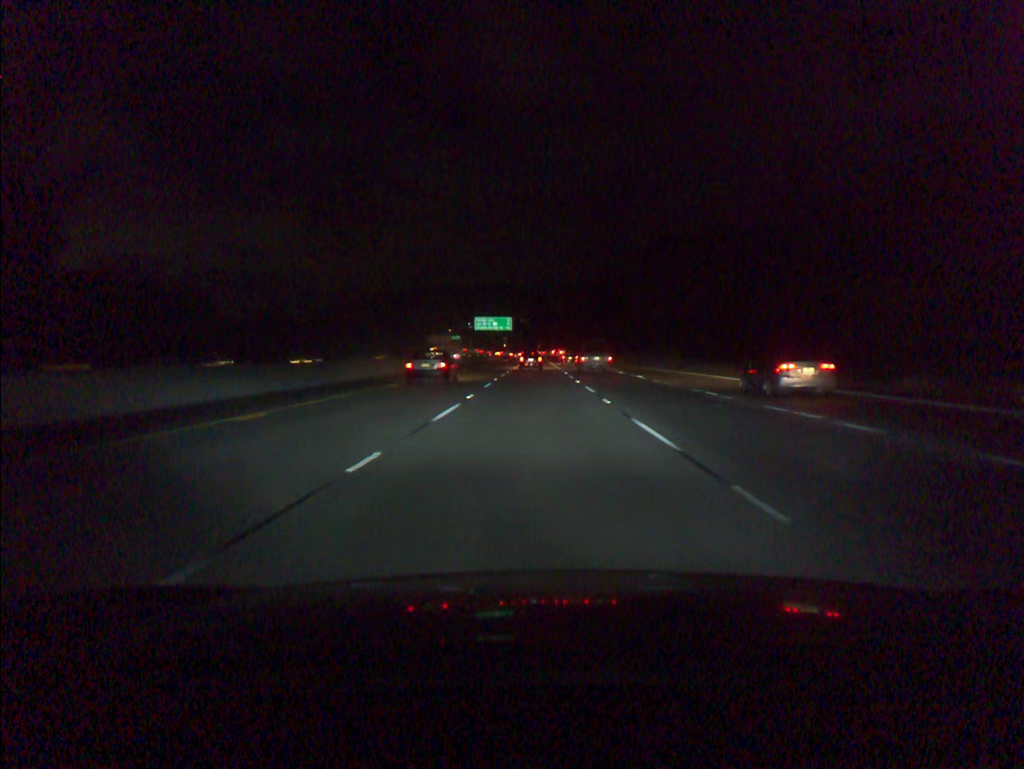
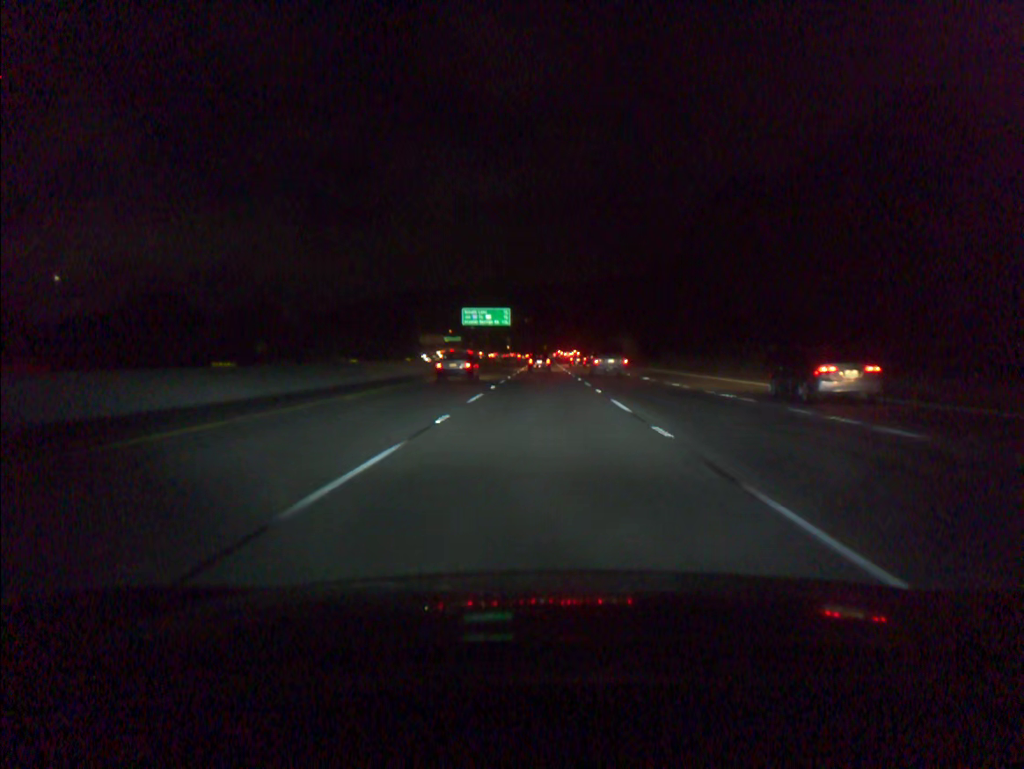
(-0.2, +36.7) m; 0°
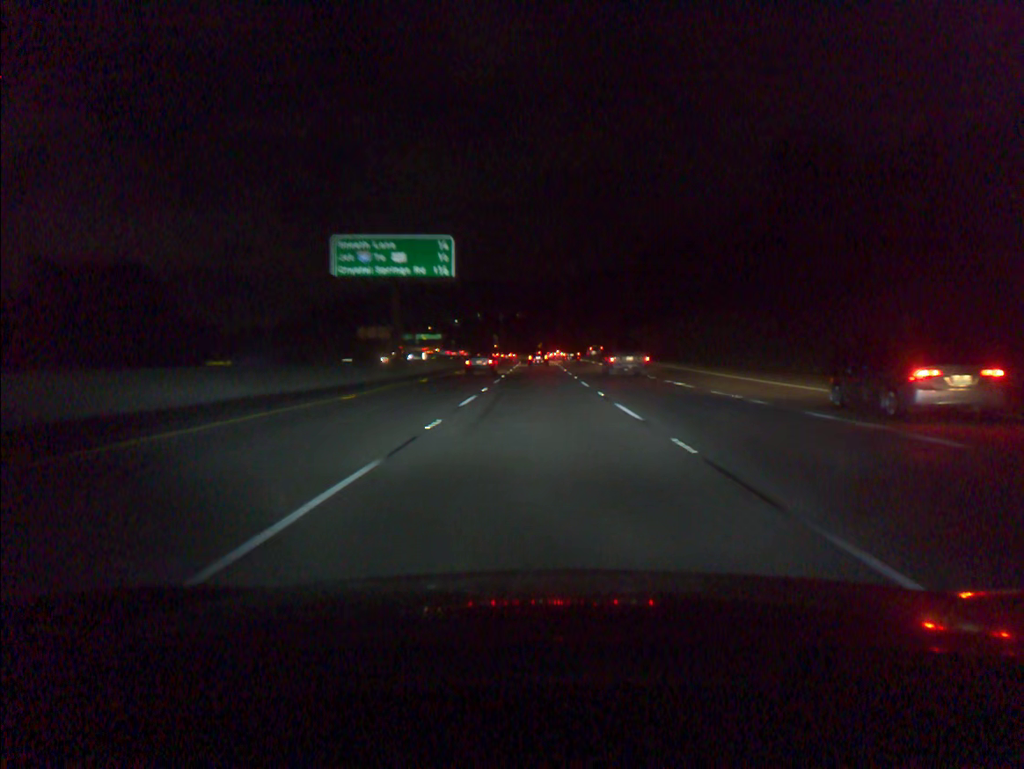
(+0.3, +73.0) m; +1°
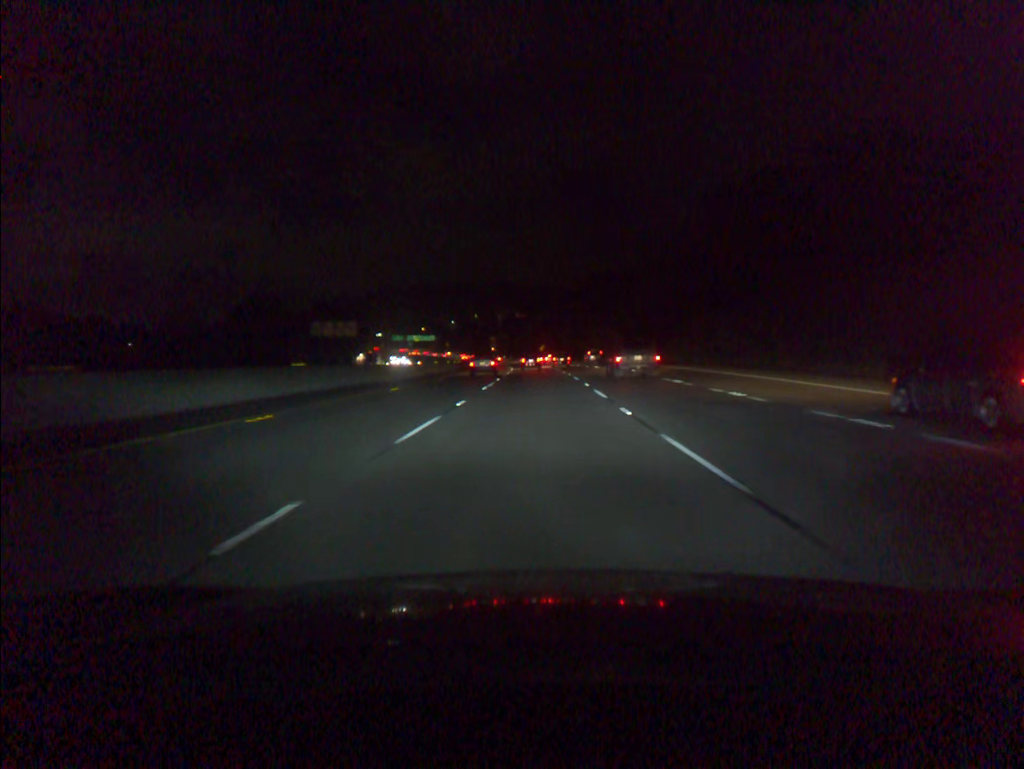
(0.0, +36.4) m; 0°
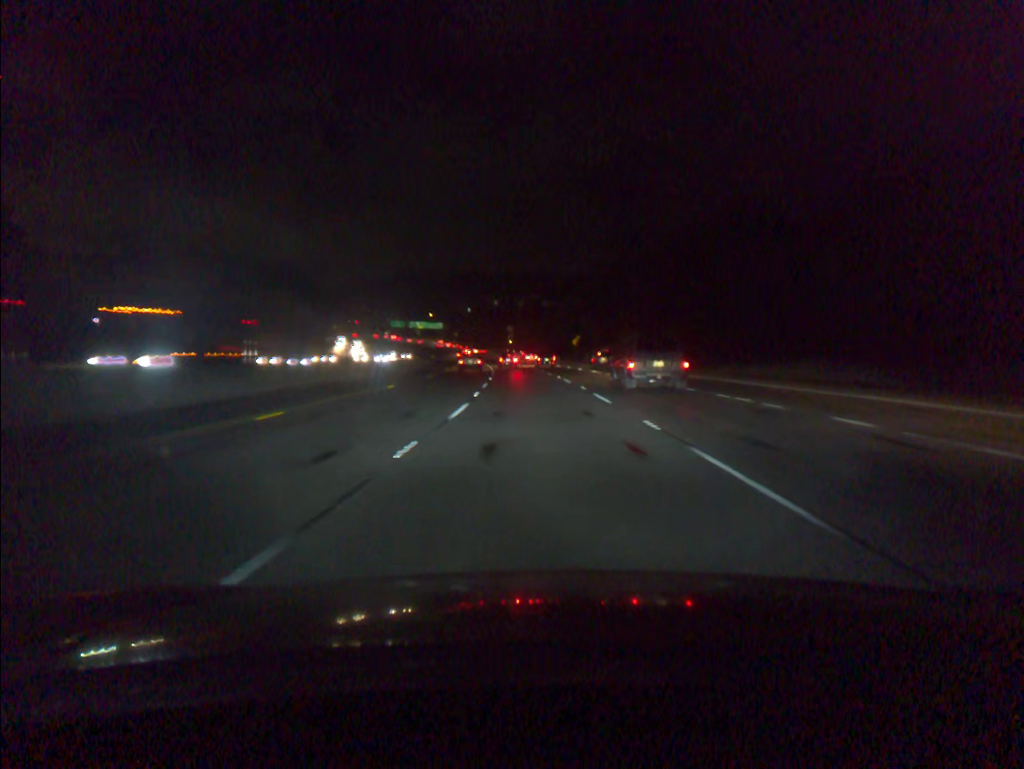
(-0.9, +72.7) m; -2°
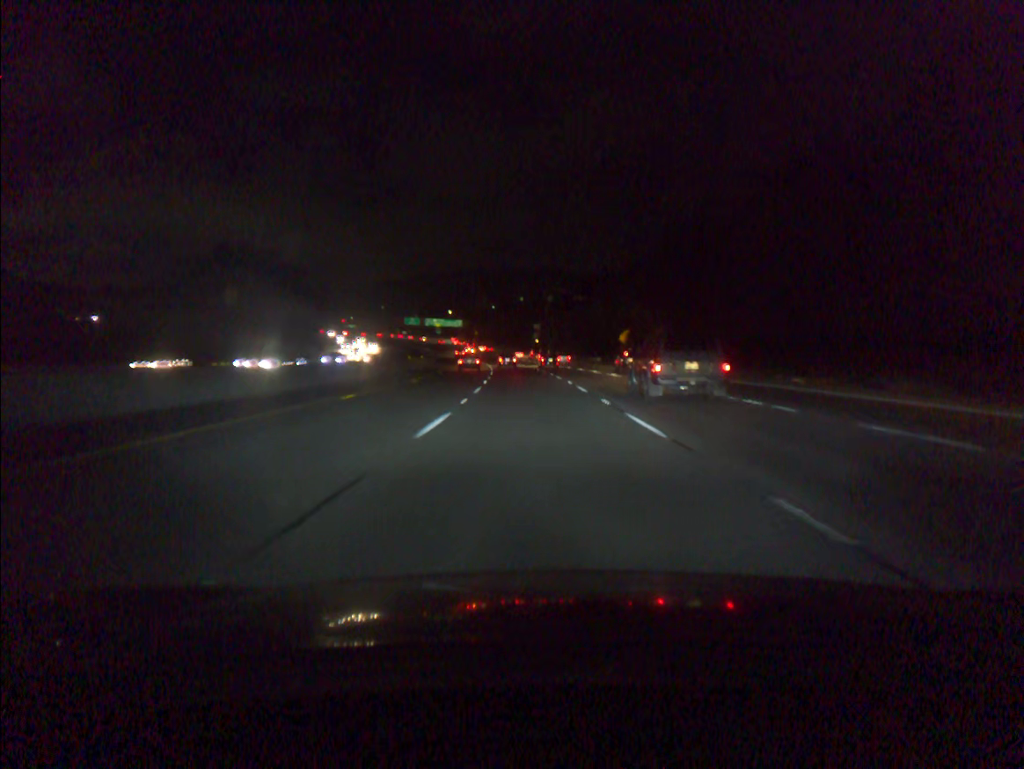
(-0.6, +36.5) m; -2°
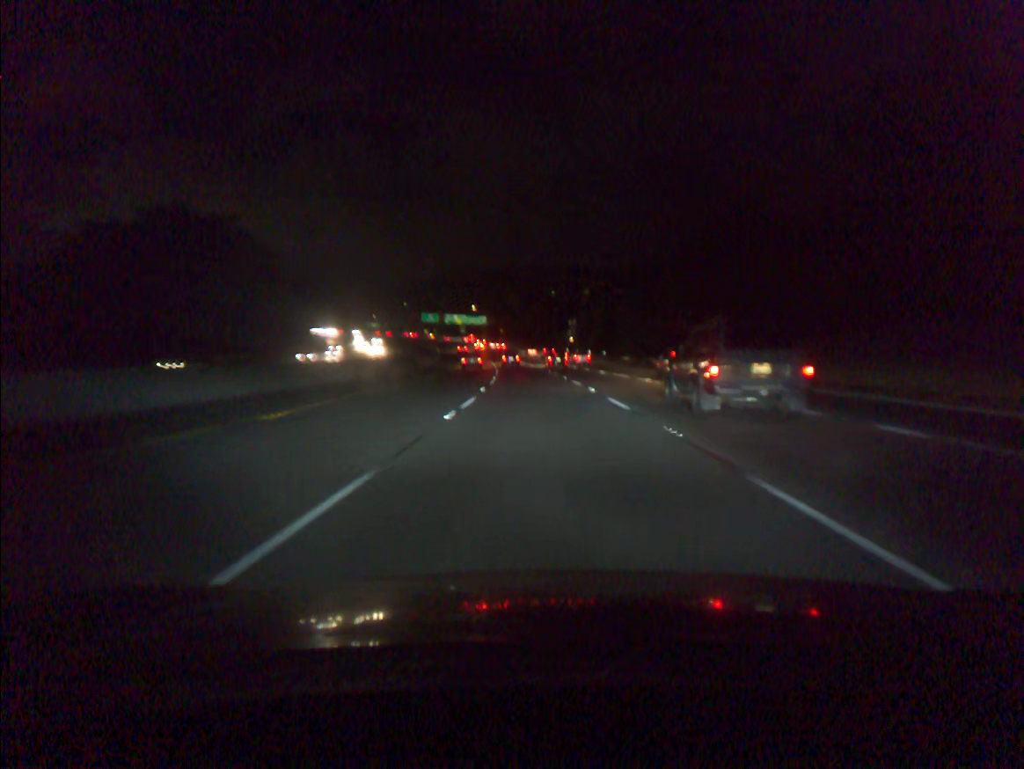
(-0.7, +36.6) m; -2°
